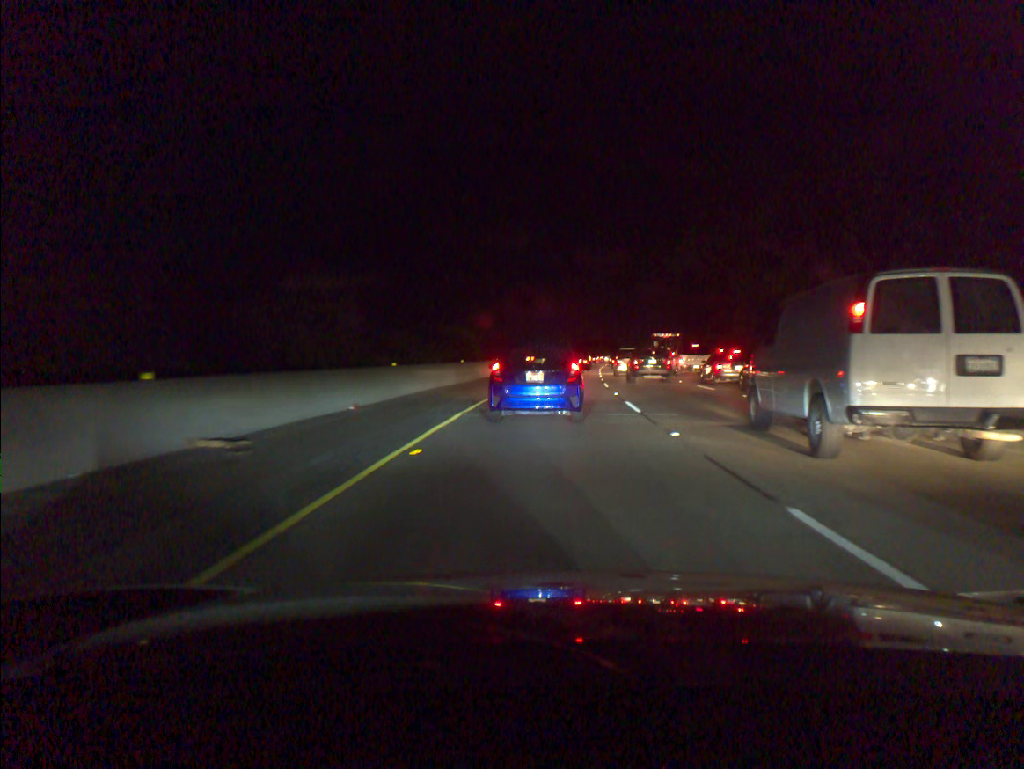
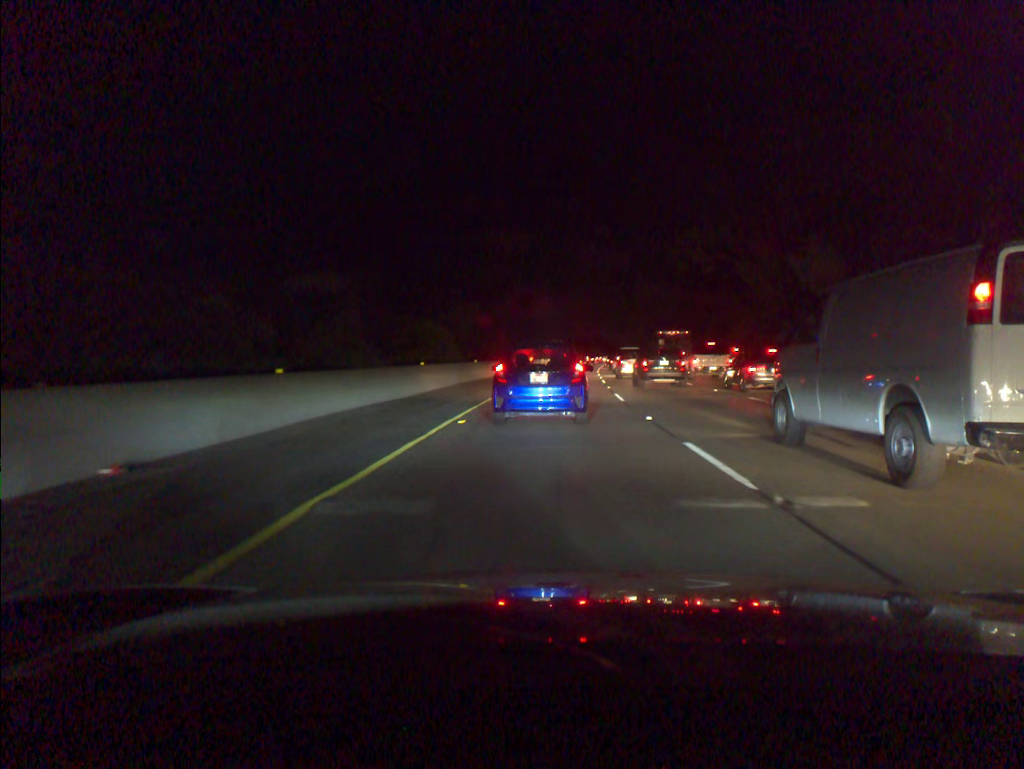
(+0.1, +9.9) m; +1°
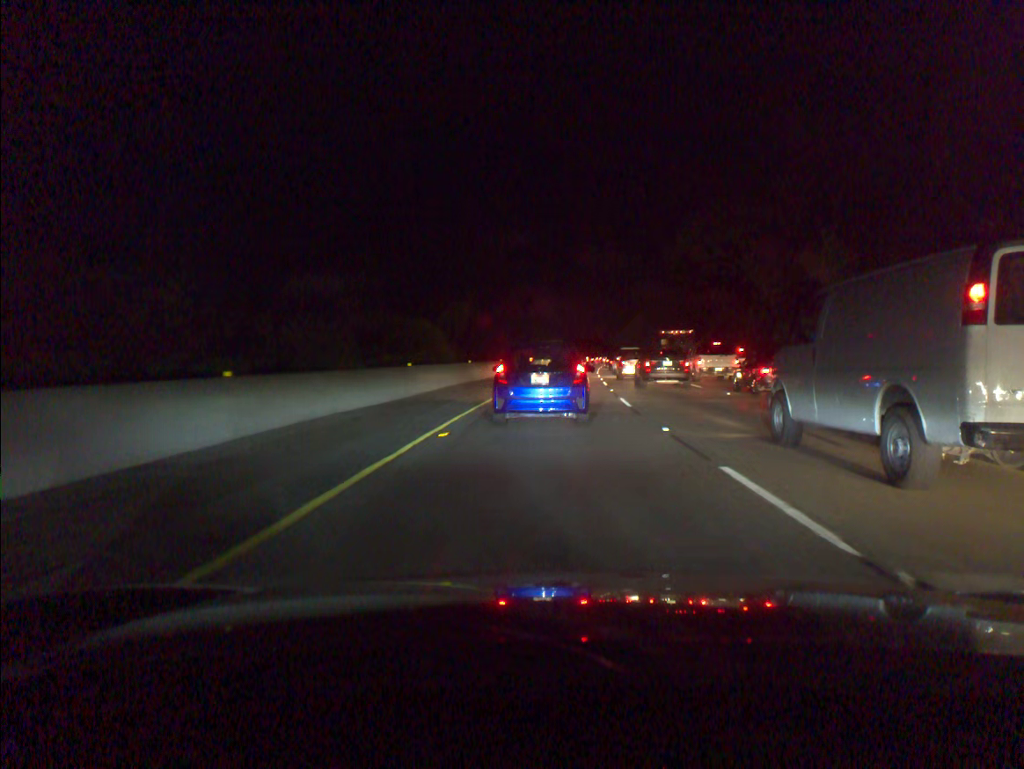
(0.0, +2.4) m; 0°
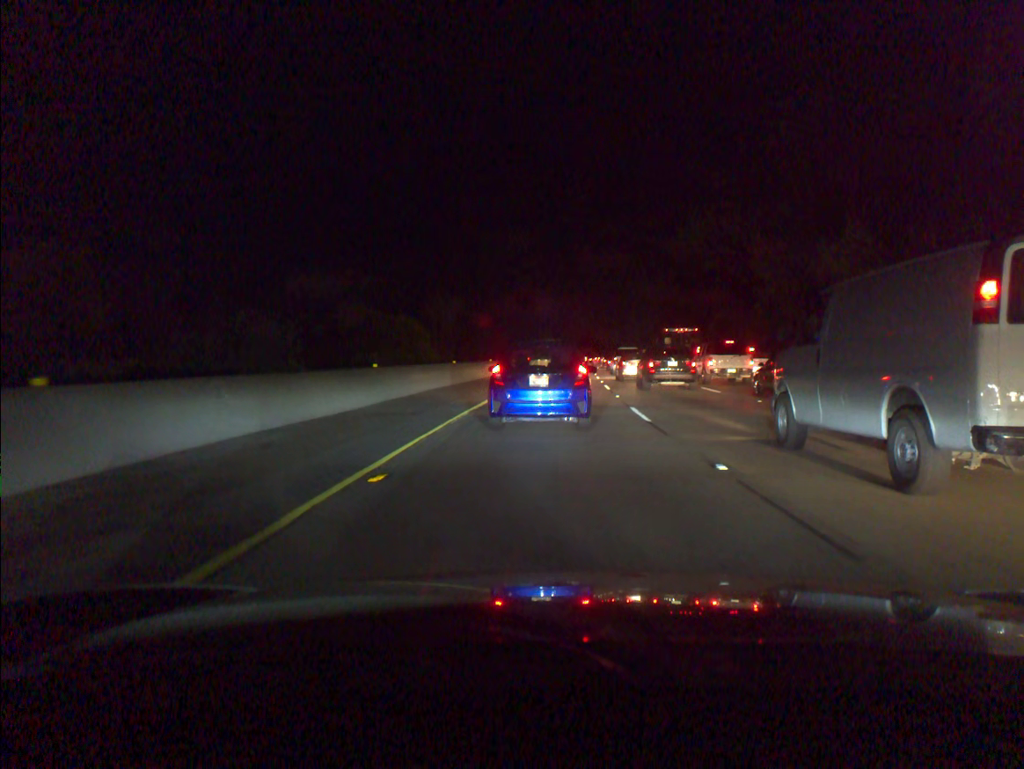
(0.0, +4.5) m; +1°
